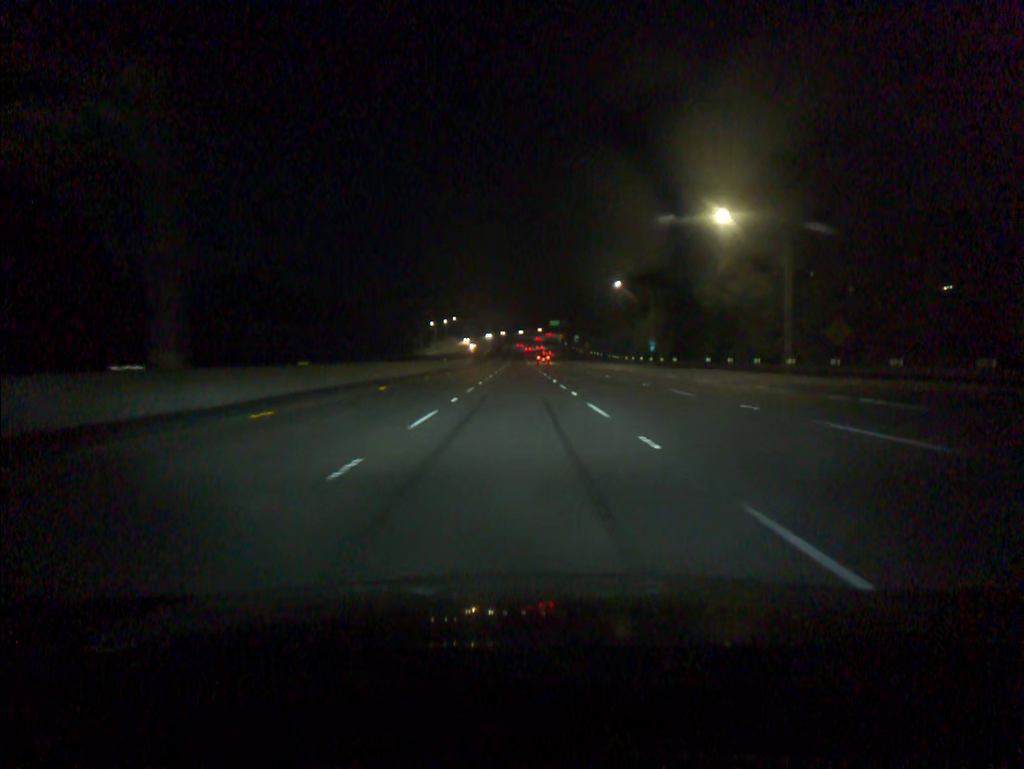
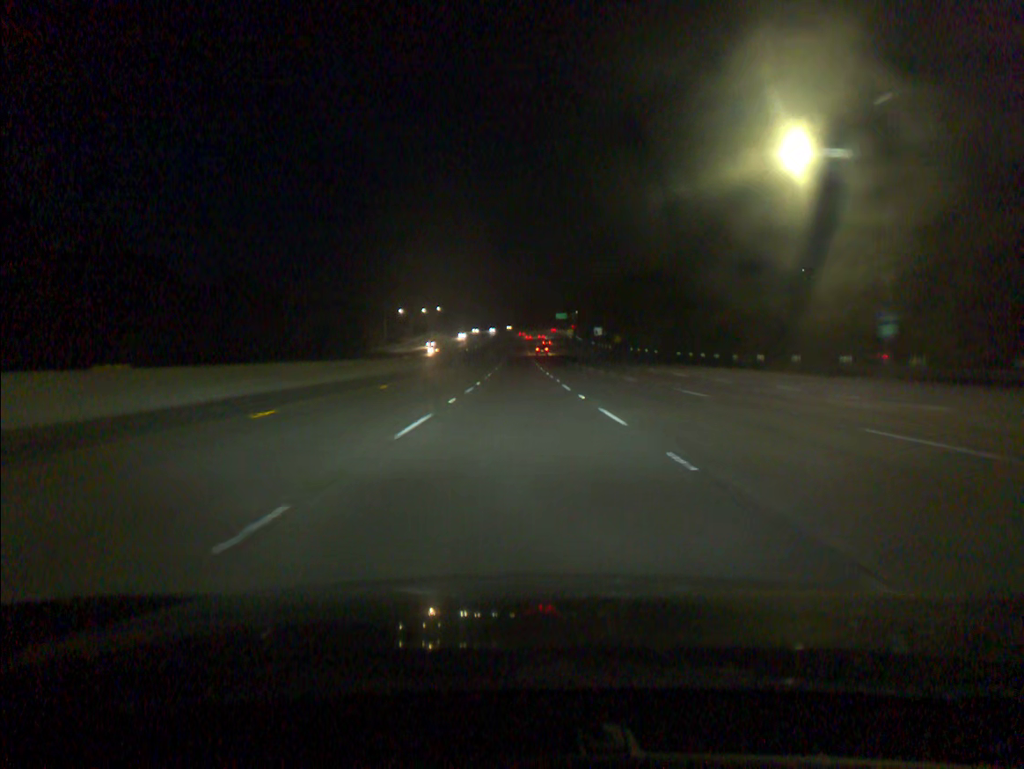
(-0.1, +73.2) m; 0°
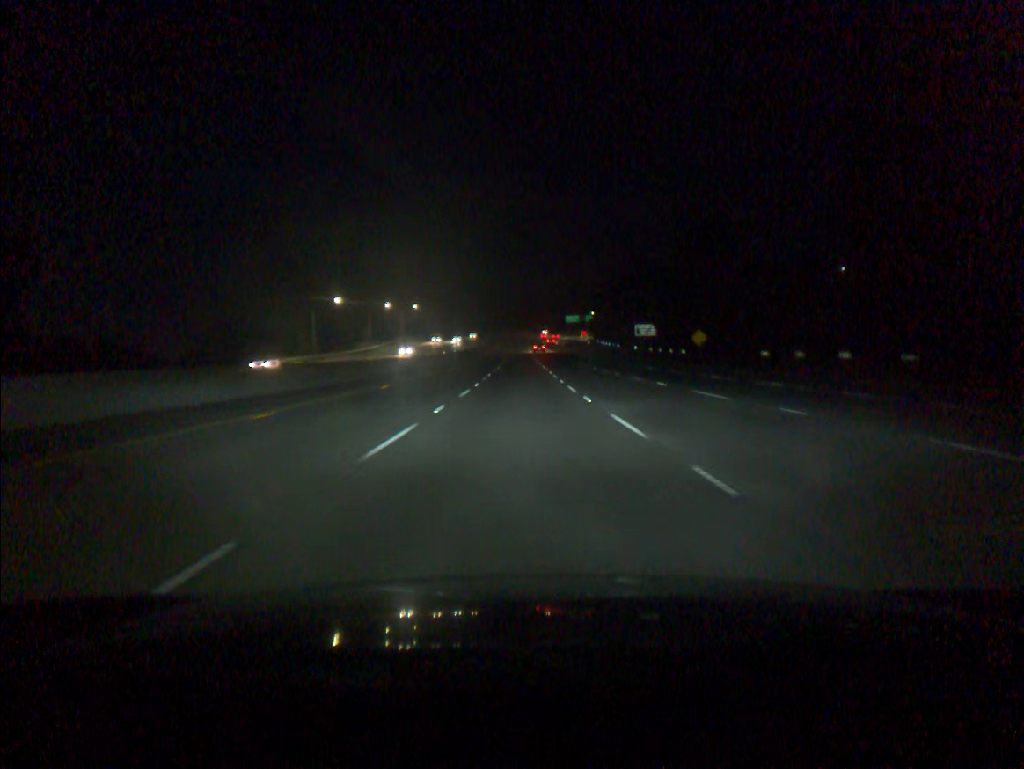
(-0.1, +73.1) m; 0°
